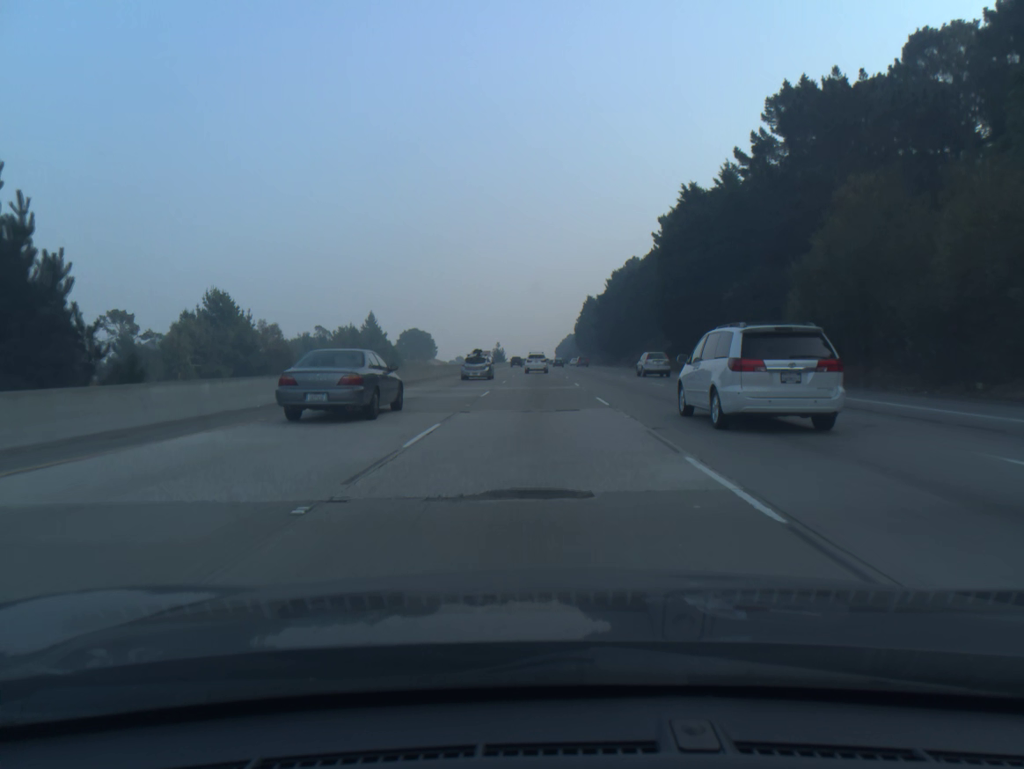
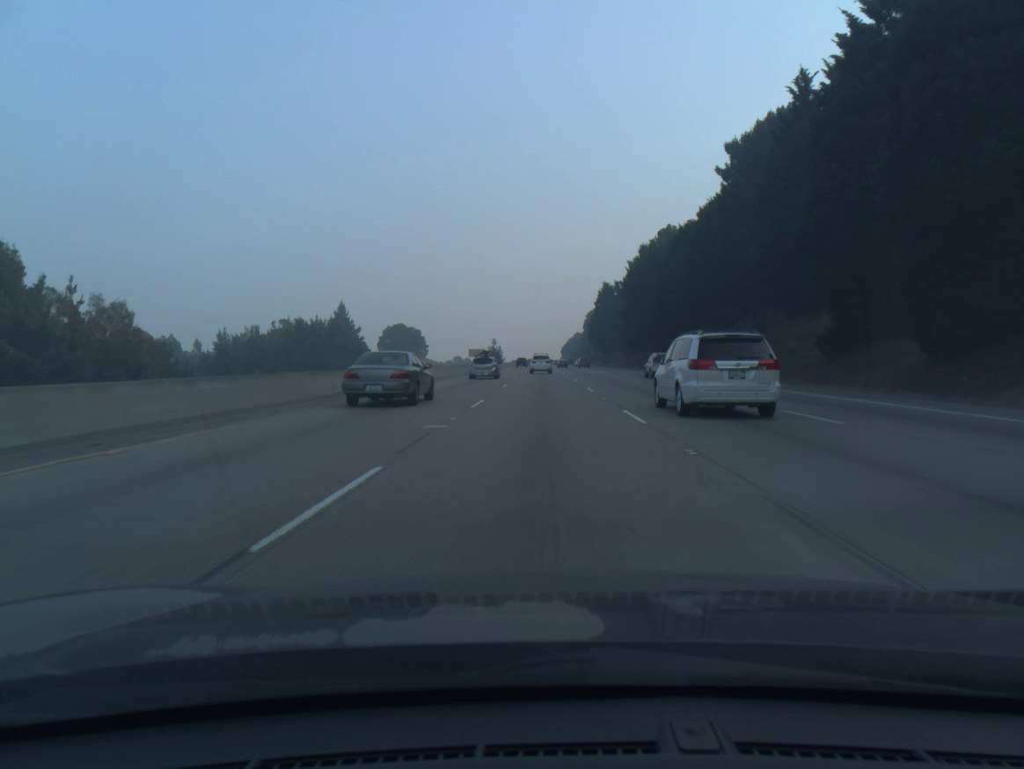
(-0.2, +49.7) m; 0°
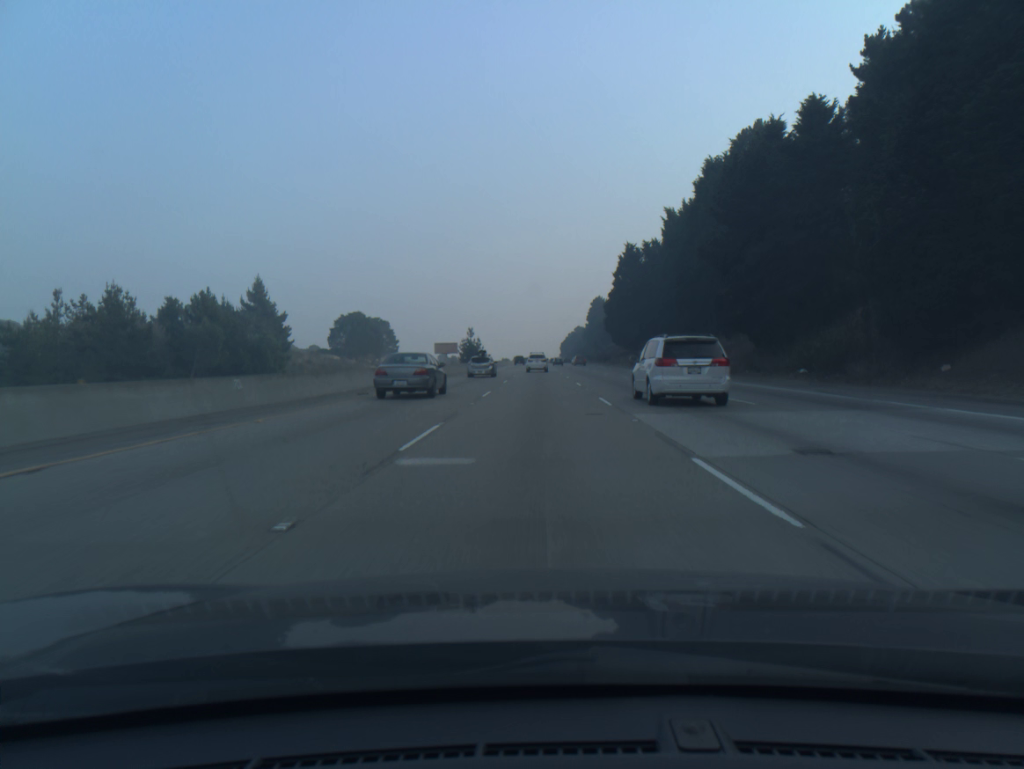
(+0.2, +67.6) m; 0°
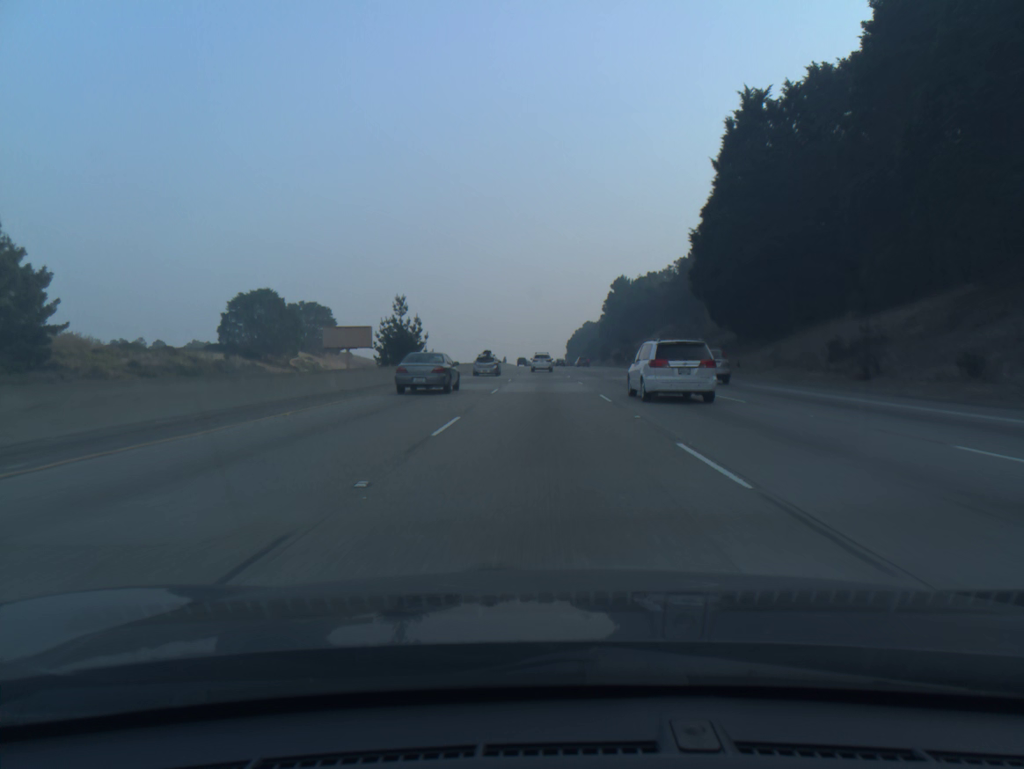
(-0.3, +86.1) m; 0°
